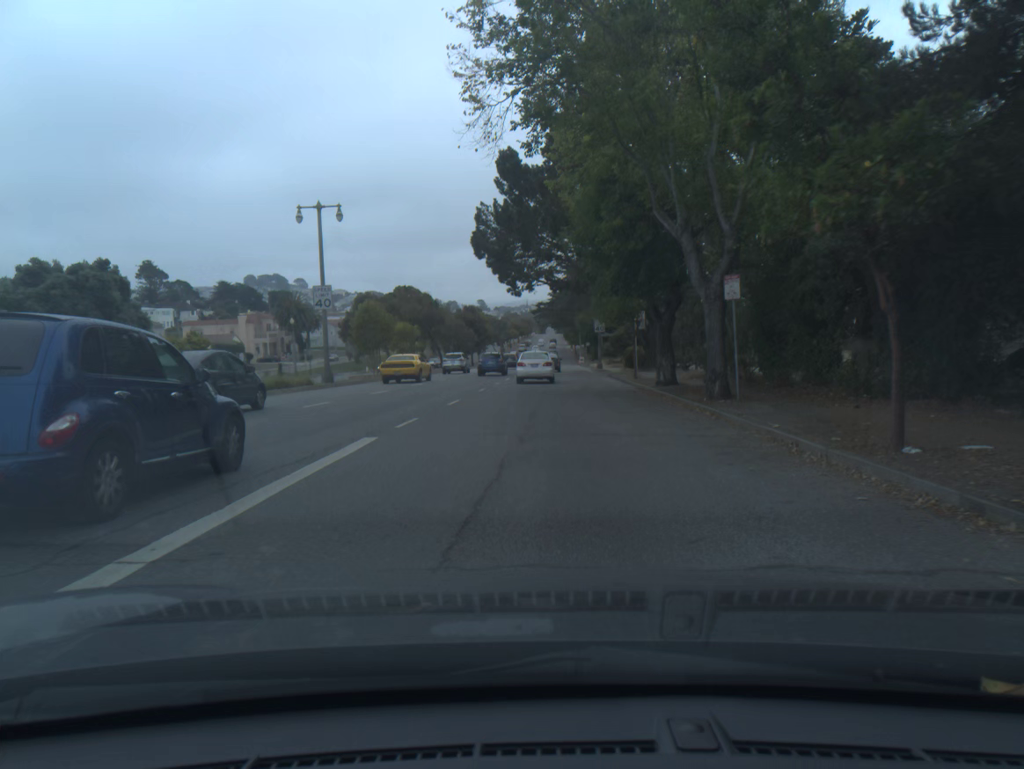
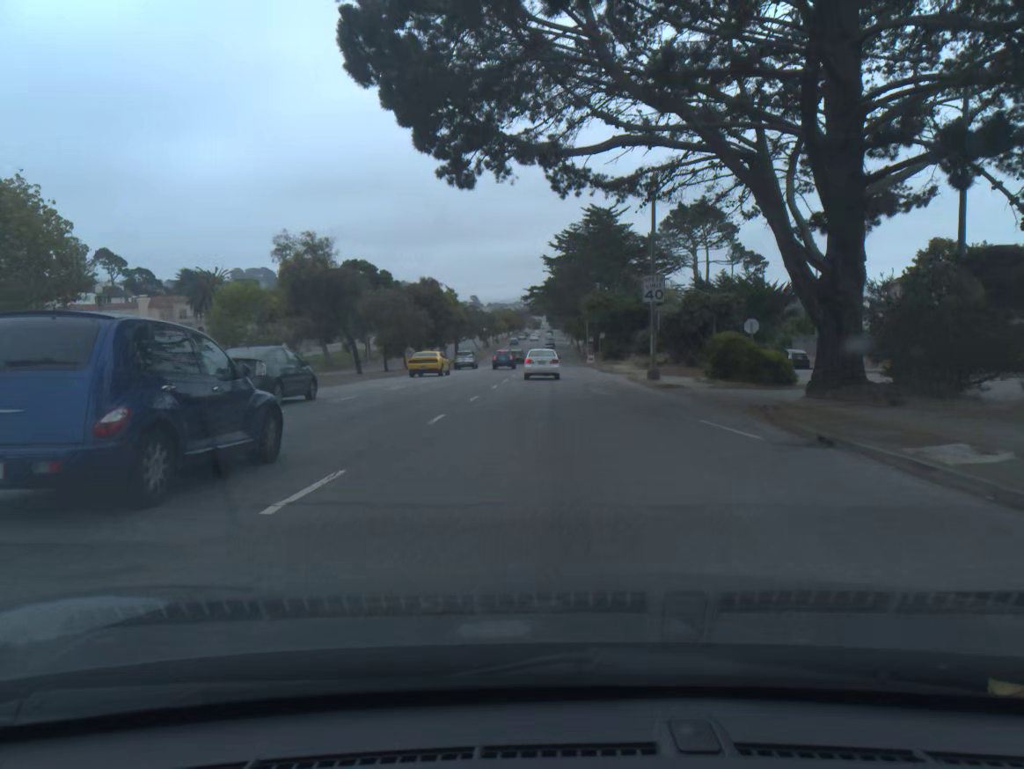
(+0.1, +36.3) m; 0°
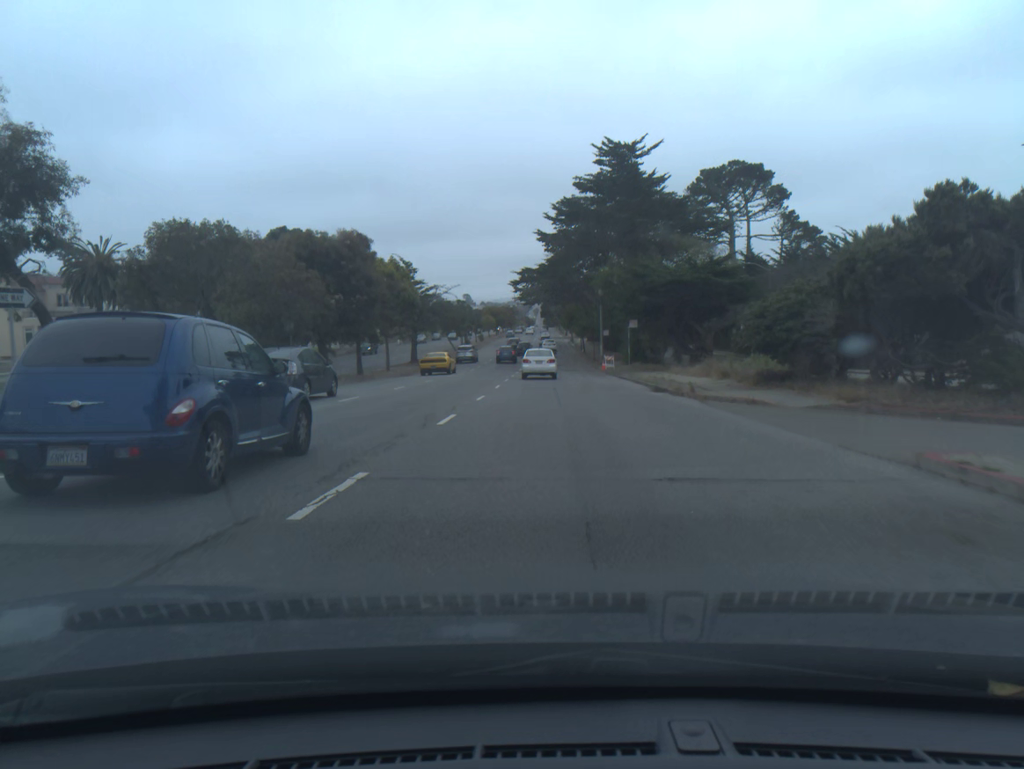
(+0.1, +29.2) m; +1°
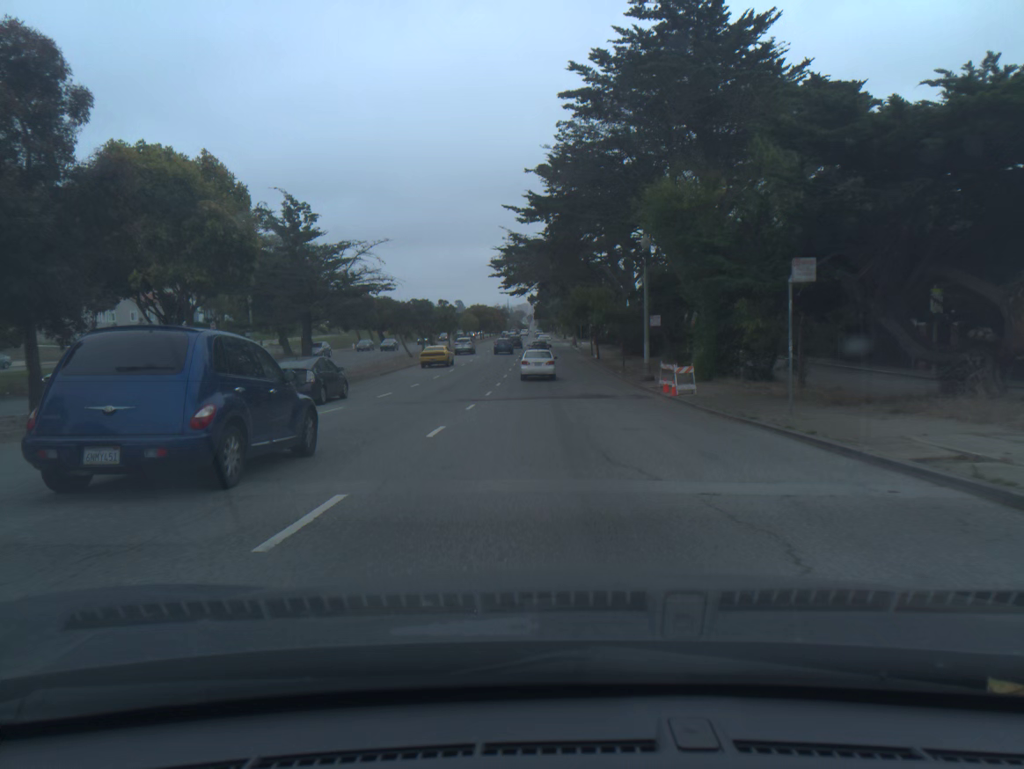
(+0.1, +30.7) m; 0°
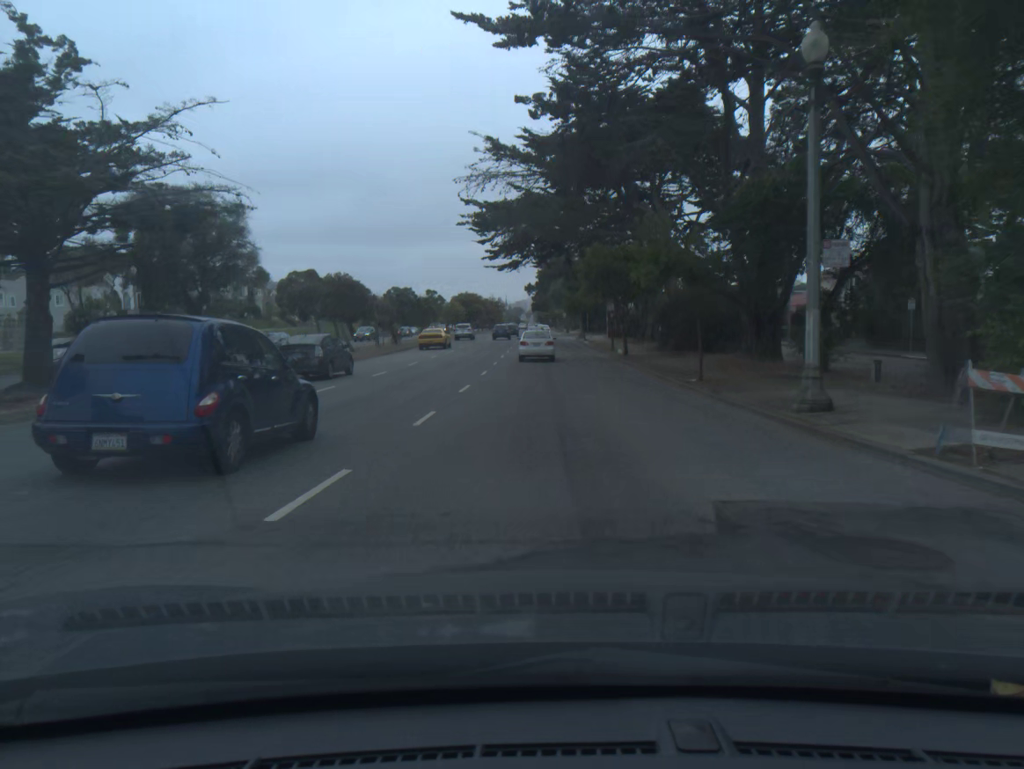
(0.0, +21.2) m; 0°
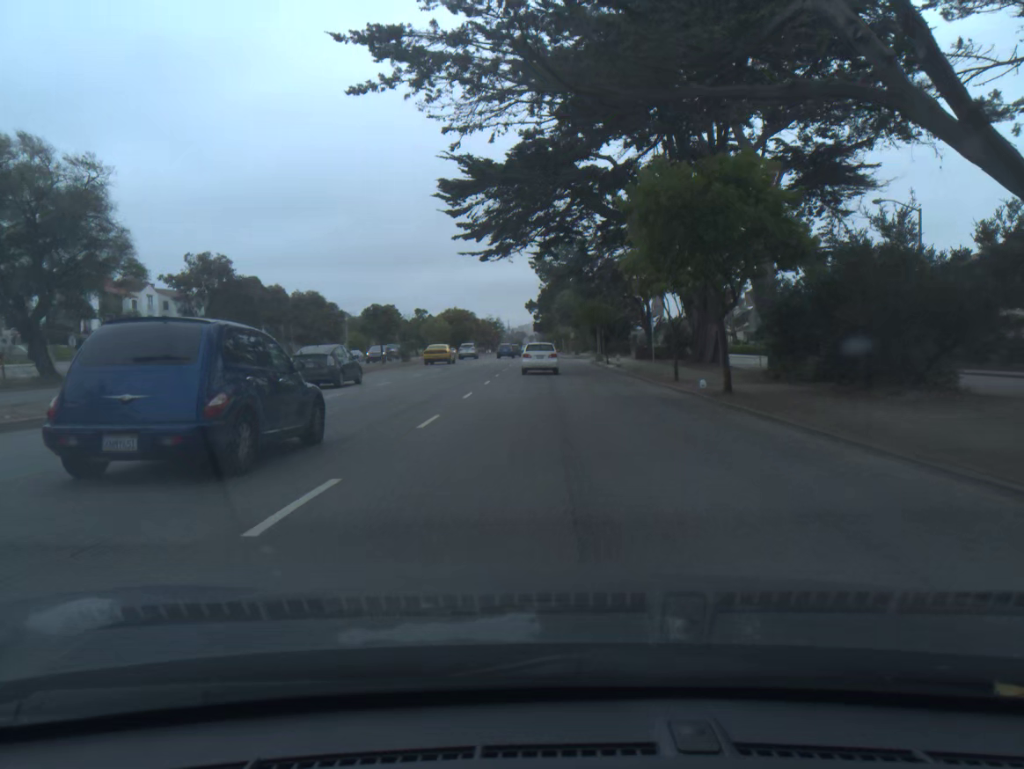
(0.0, +21.5) m; 0°
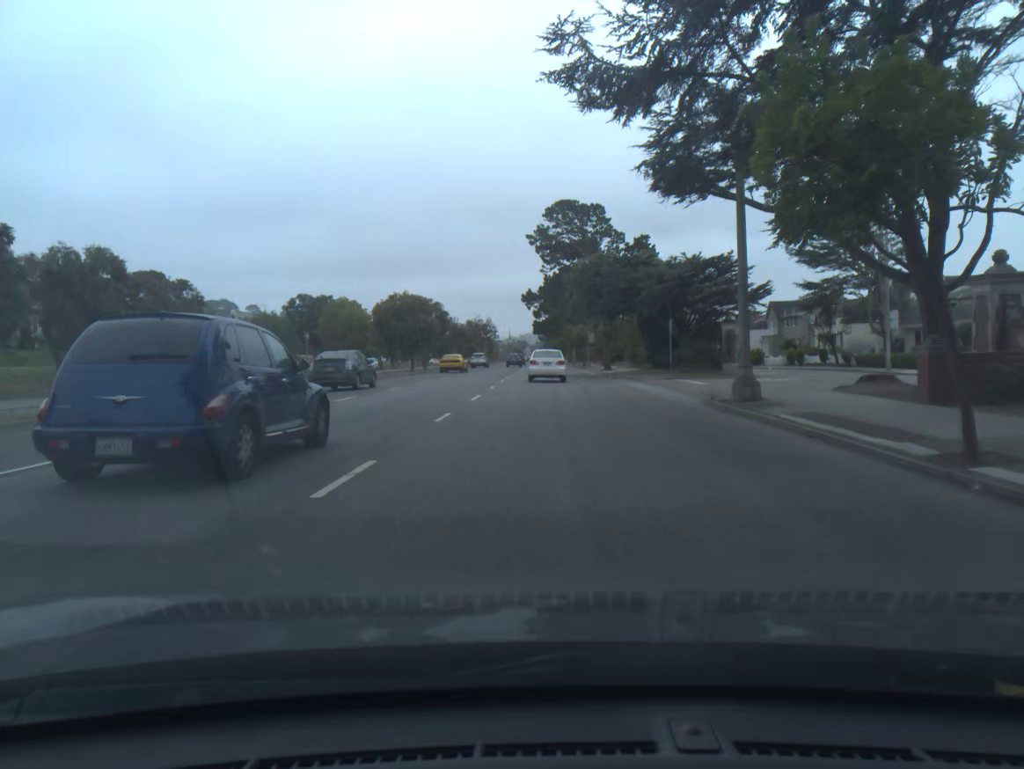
(0.0, +42.7) m; 0°
